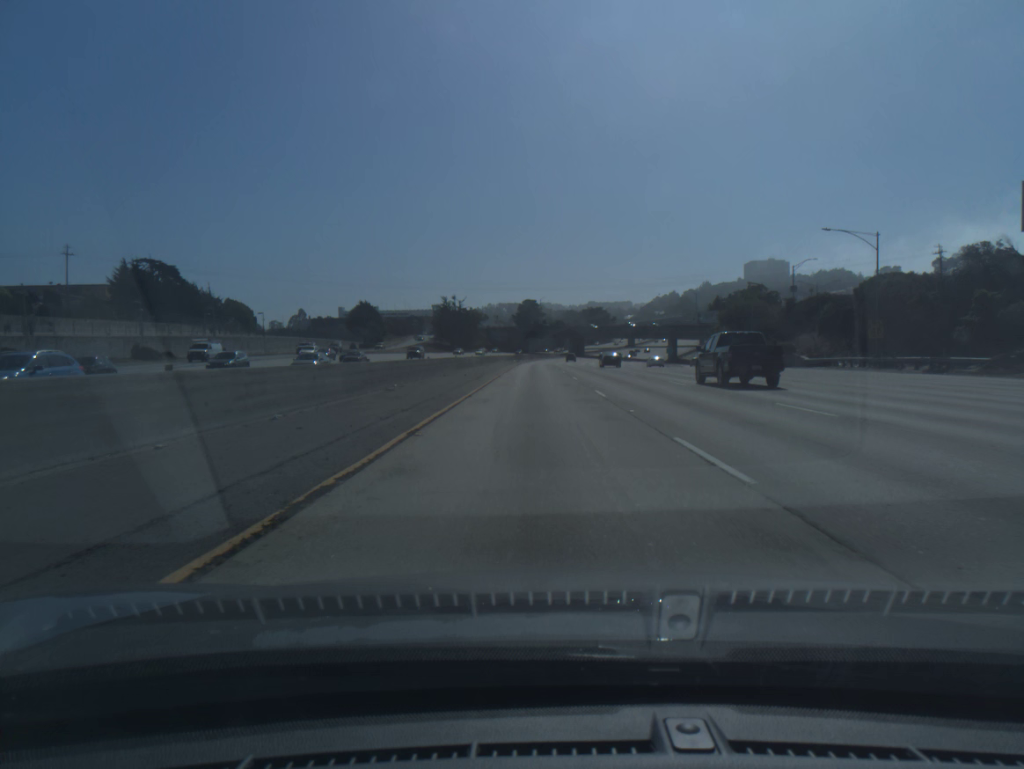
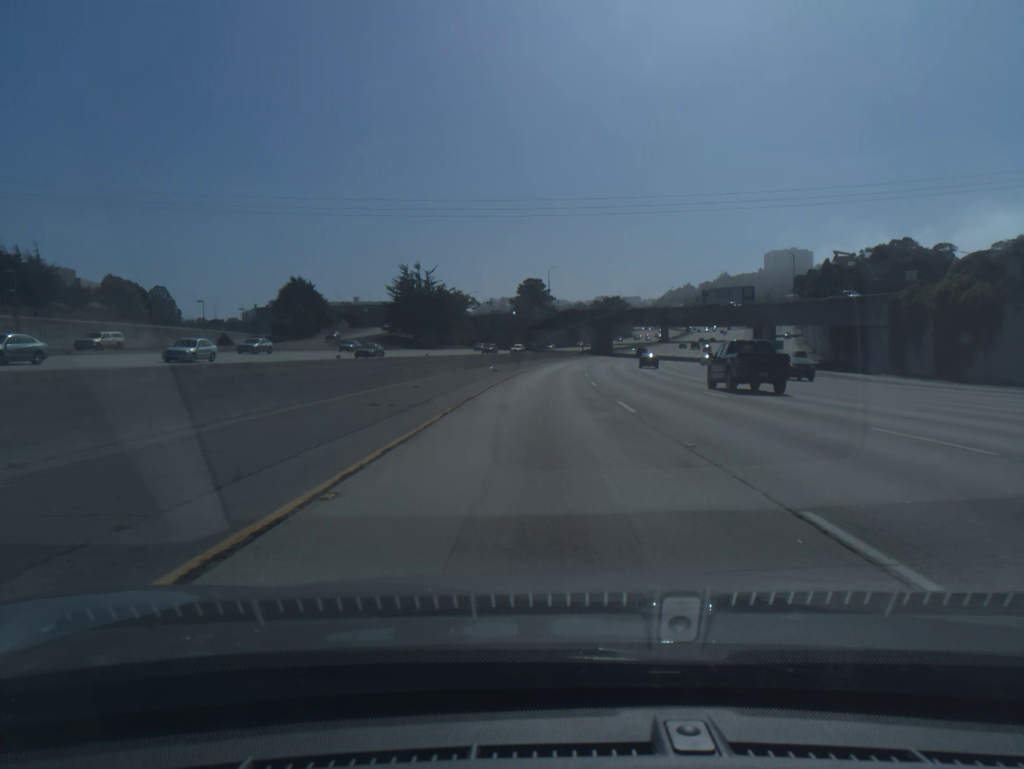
(-0.3, +78.1) m; 0°
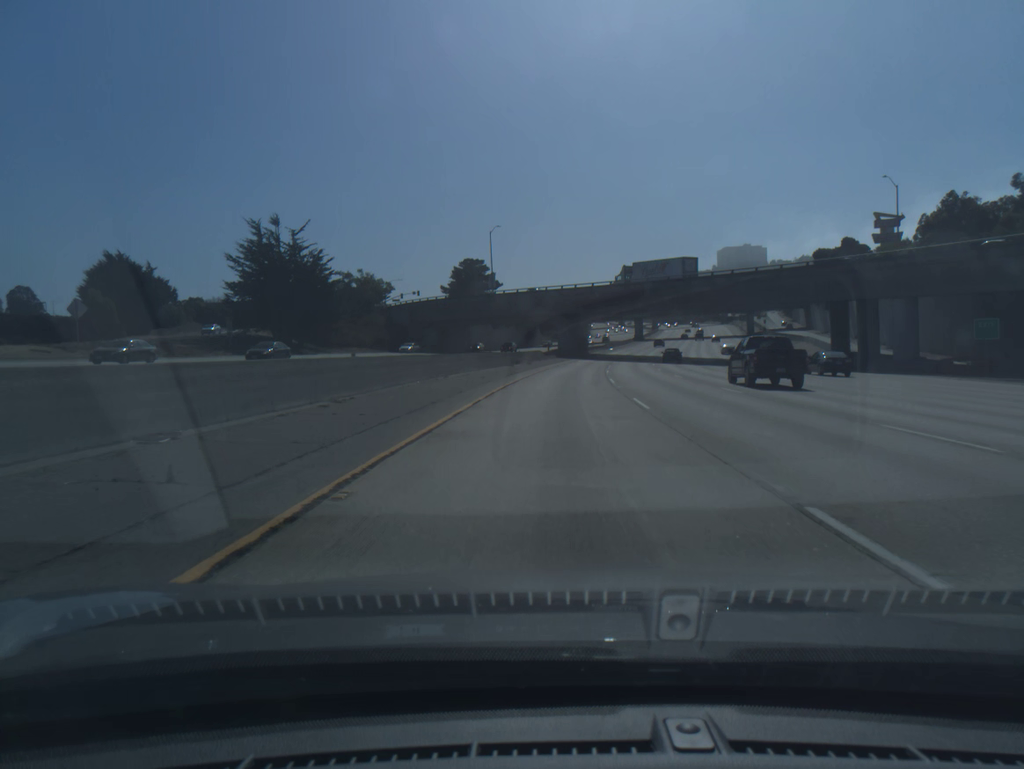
(+1.4, +58.5) m; +3°
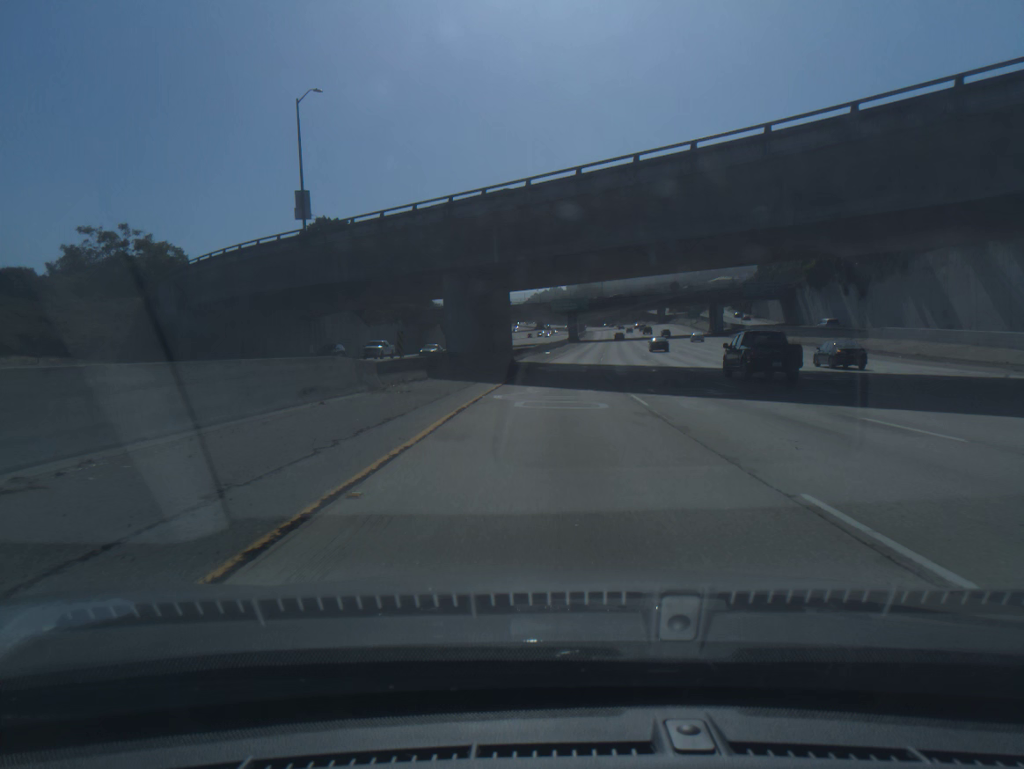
(+3.0, +58.3) m; +6°
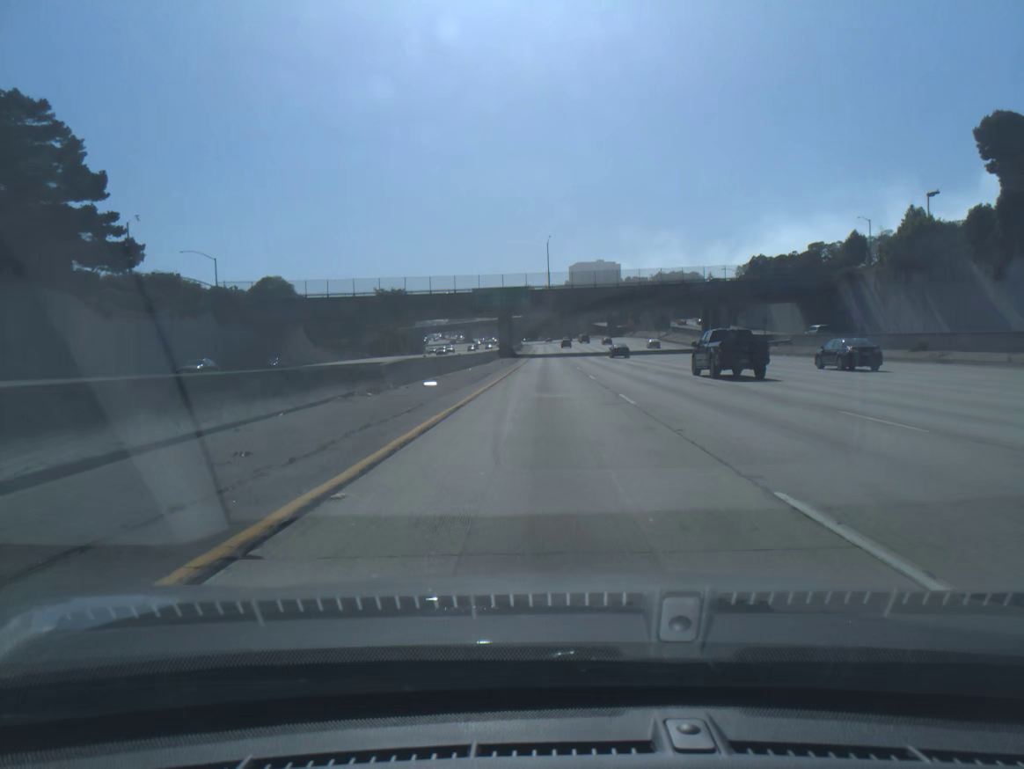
(+2.7, +58.1) m; +5°
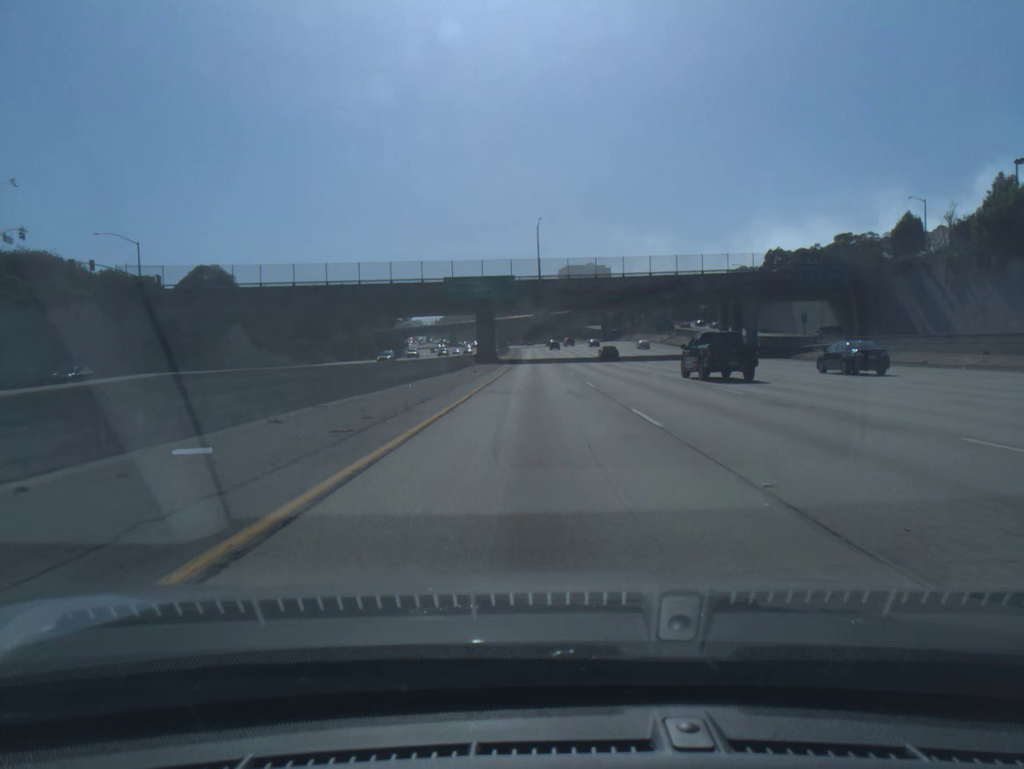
(+0.2, +19.3) m; +1°
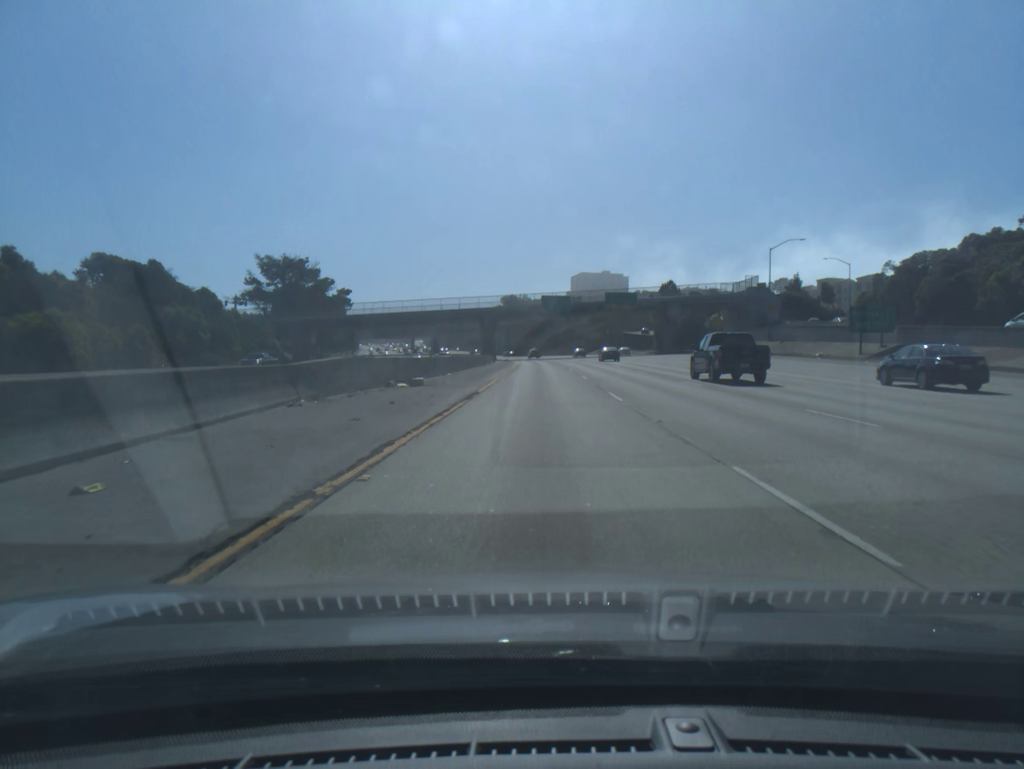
(-0.1, +96.0) m; 0°
